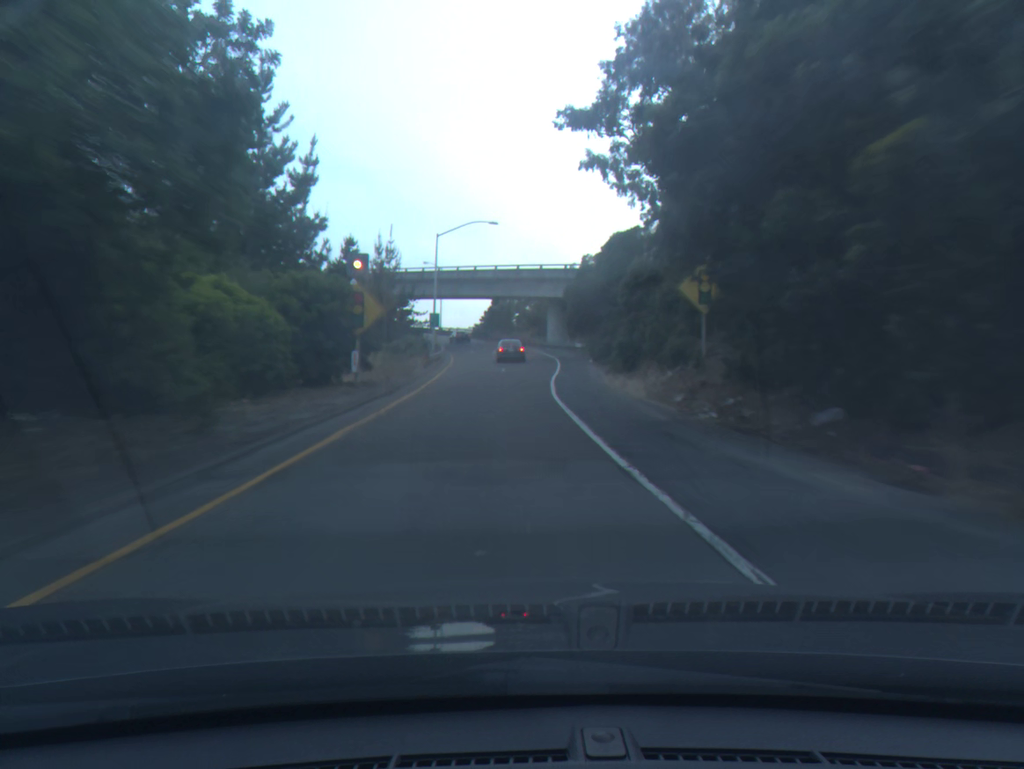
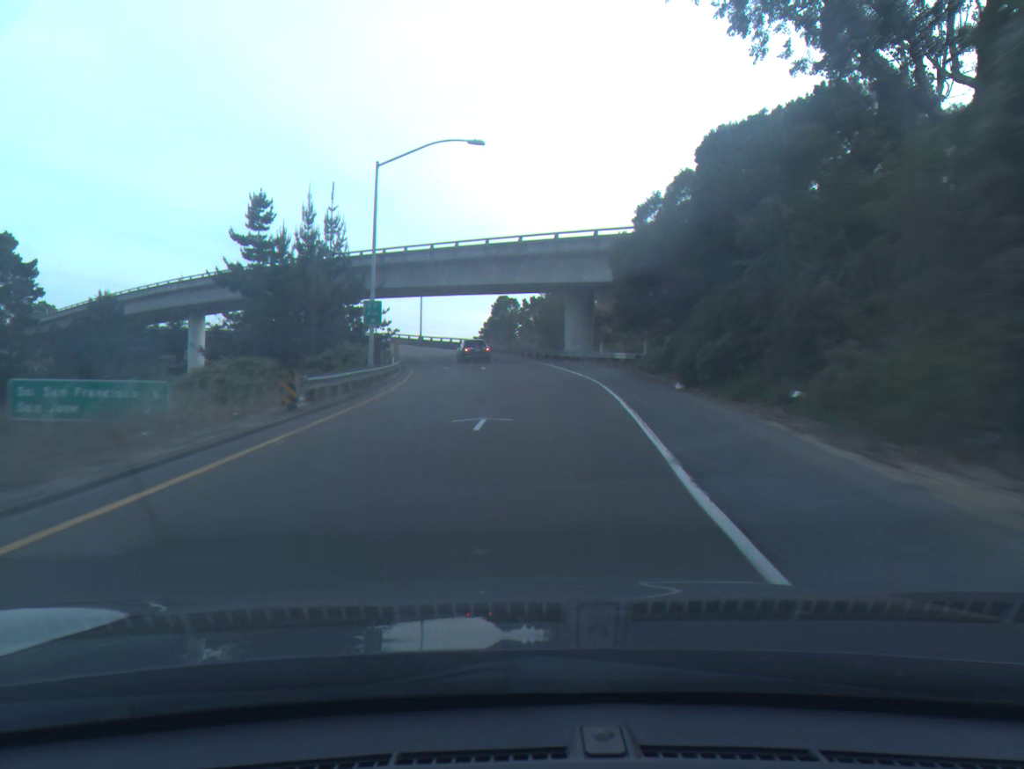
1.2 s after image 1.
(0.0, +26.7) m; 0°
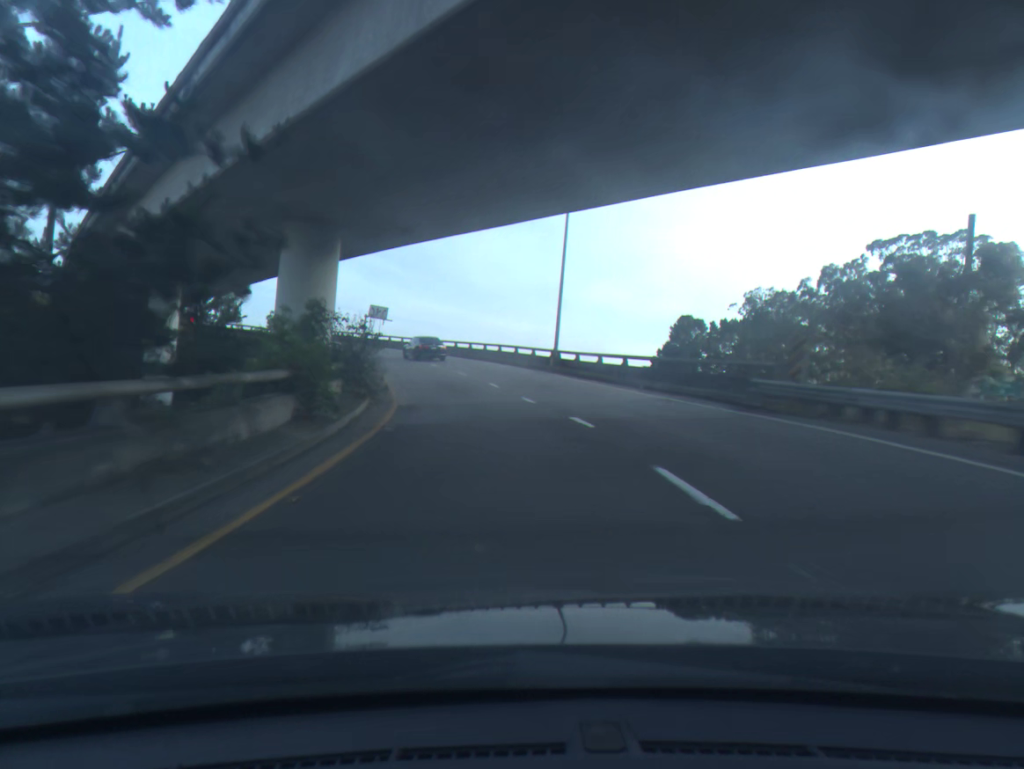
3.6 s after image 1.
(-4.4, +49.6) m; -12°
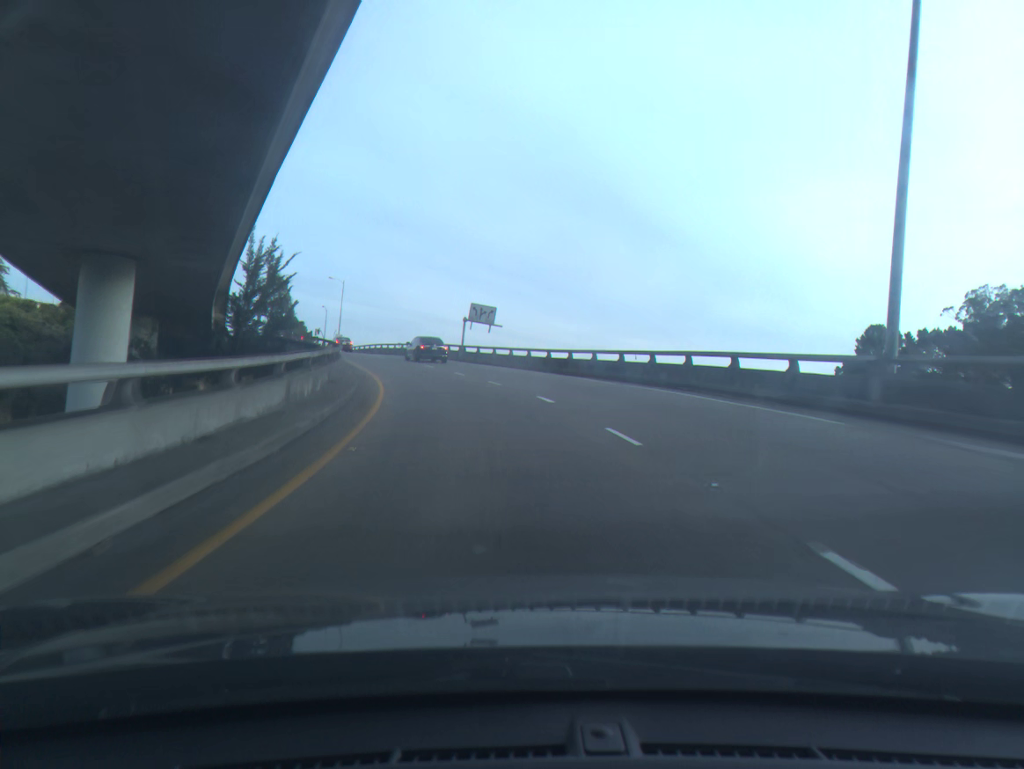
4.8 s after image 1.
(-1.8, +24.7) m; -10°
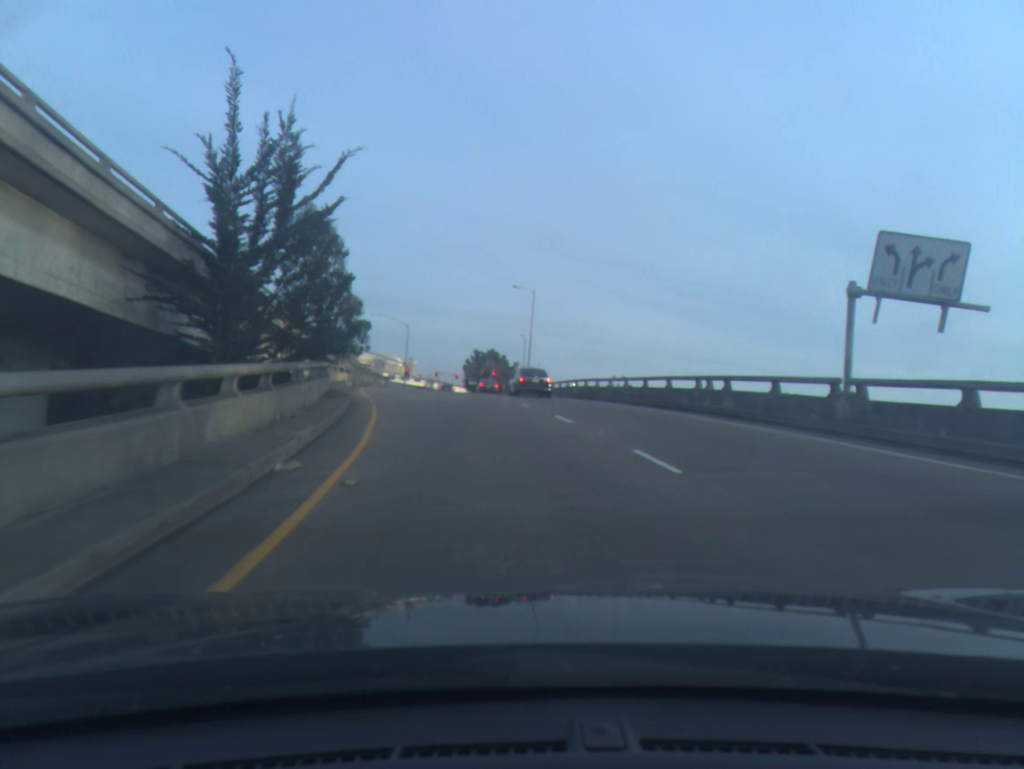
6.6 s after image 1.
(-5.6, +36.4) m; -16°
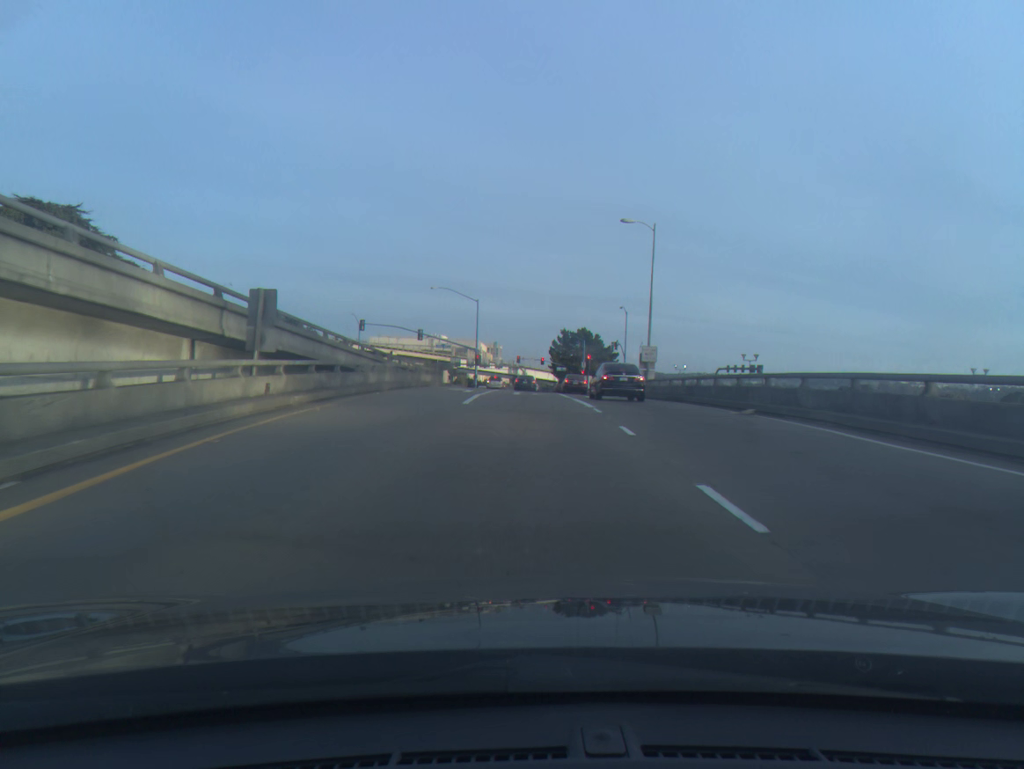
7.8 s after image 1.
(-1.4, +24.7) m; -7°
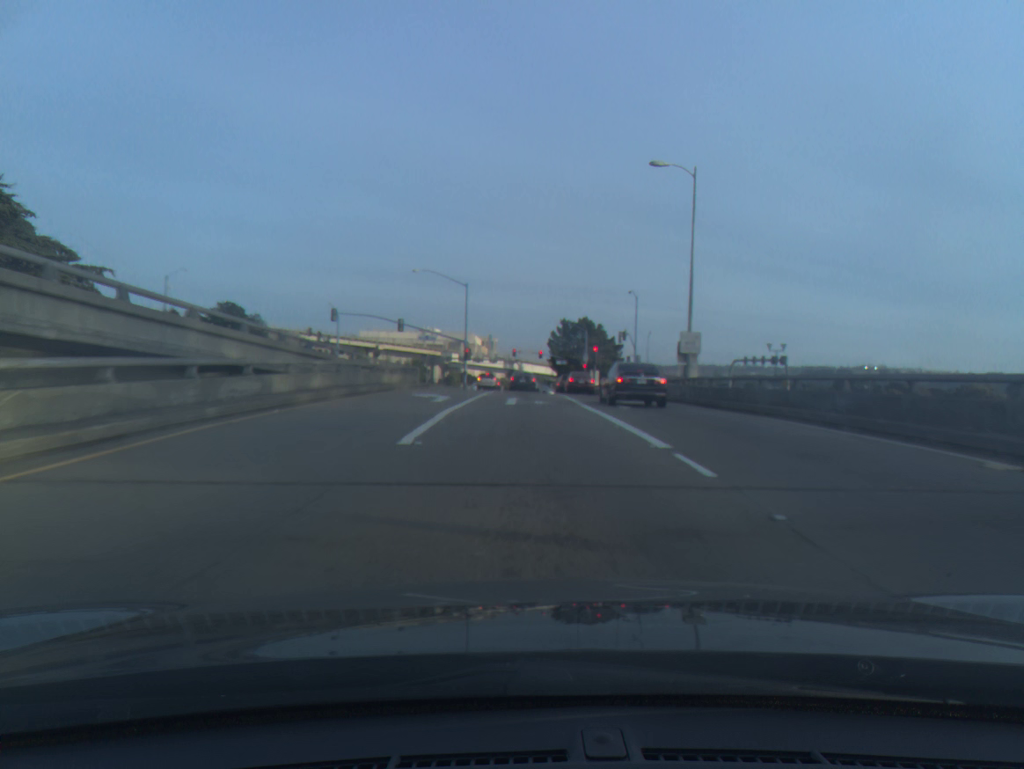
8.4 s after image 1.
(0.0, +11.5) m; 0°
